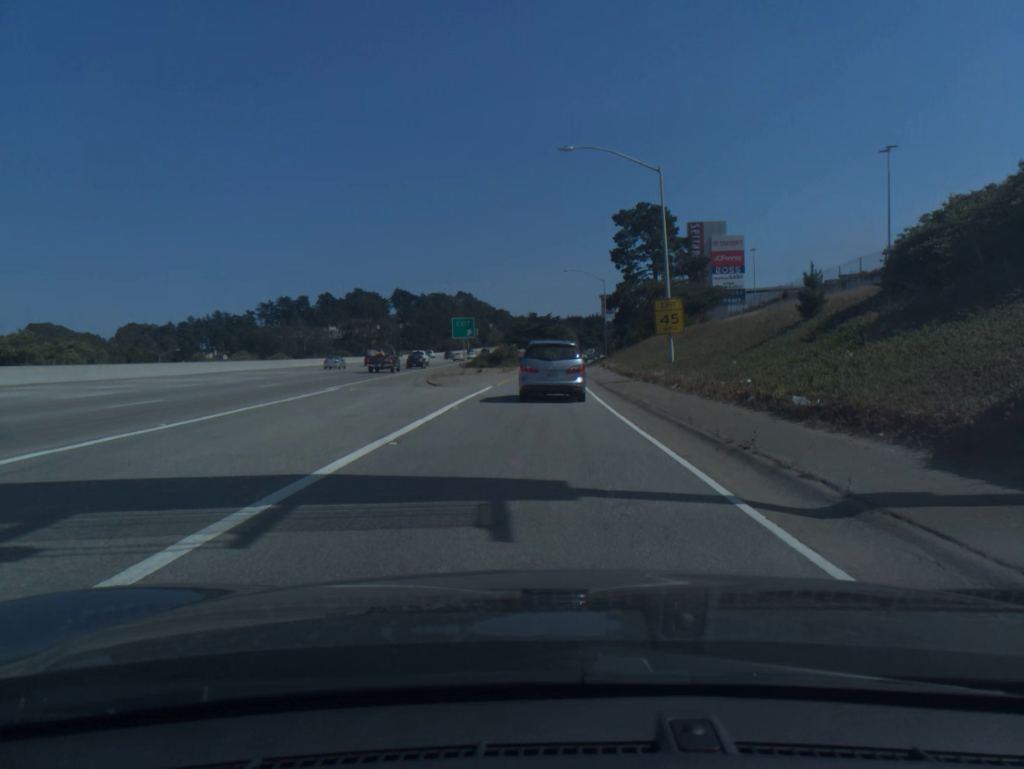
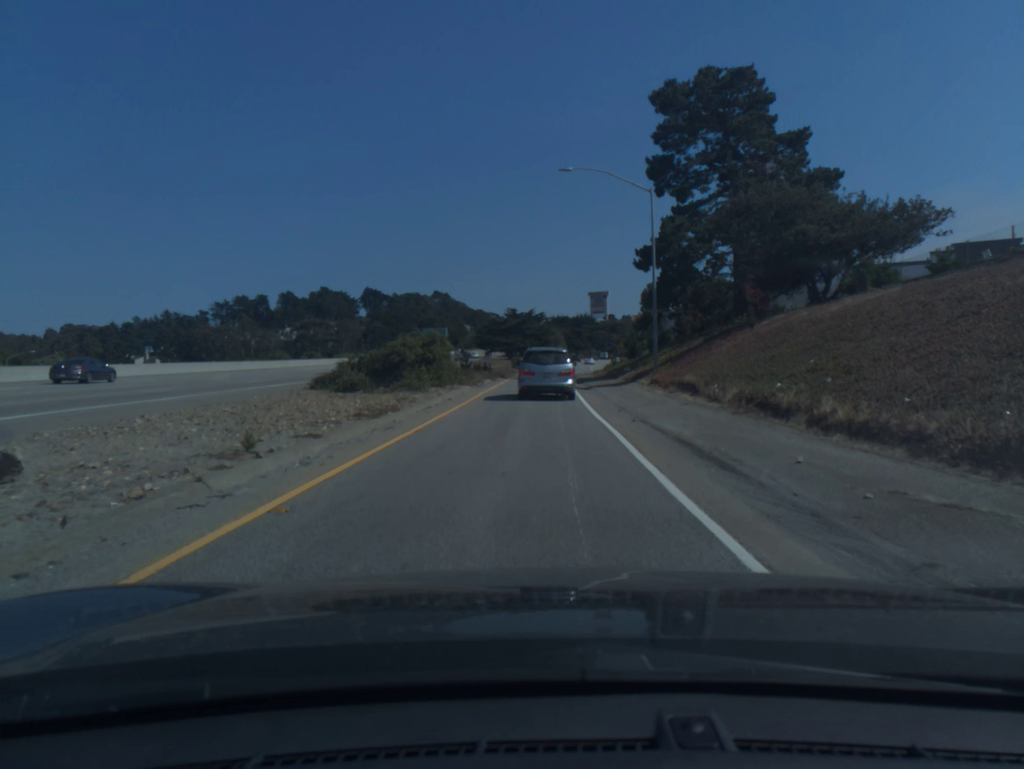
(+0.6, +46.0) m; +1°
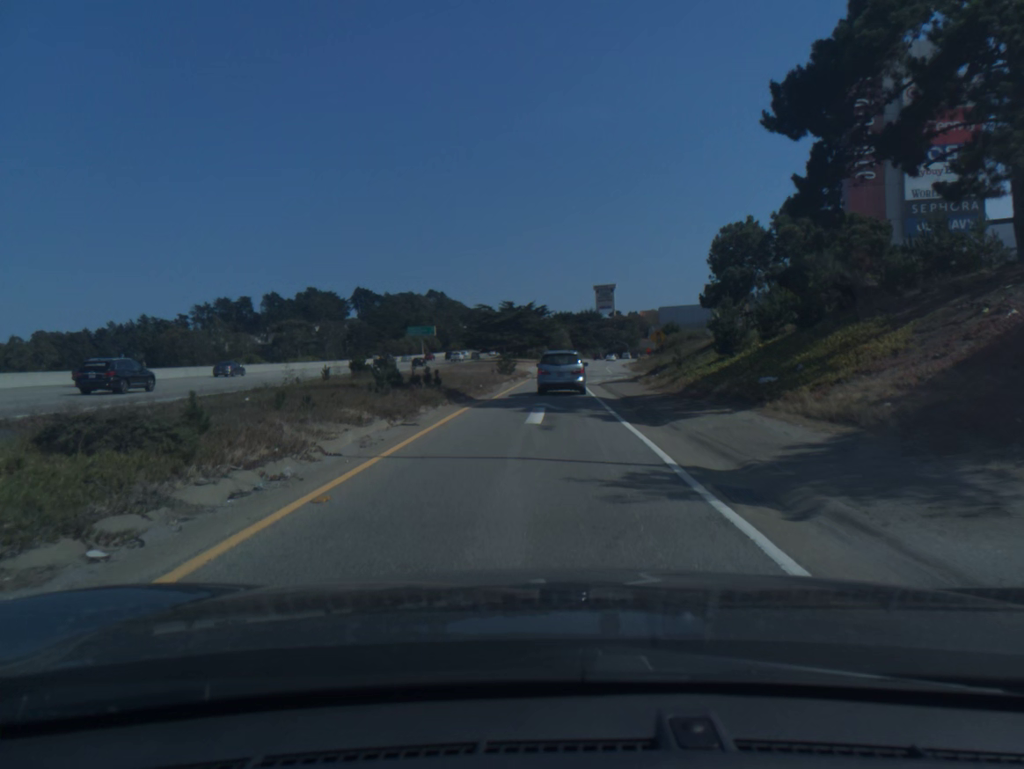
(-0.1, +28.5) m; 0°
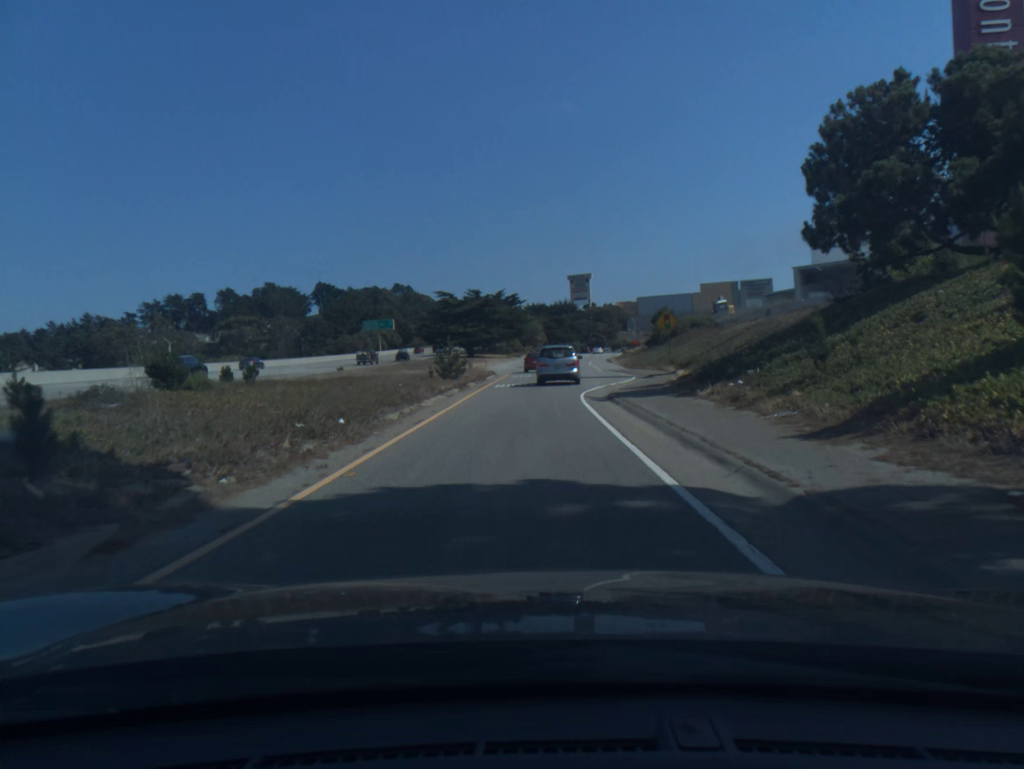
(+0.3, +19.7) m; +2°
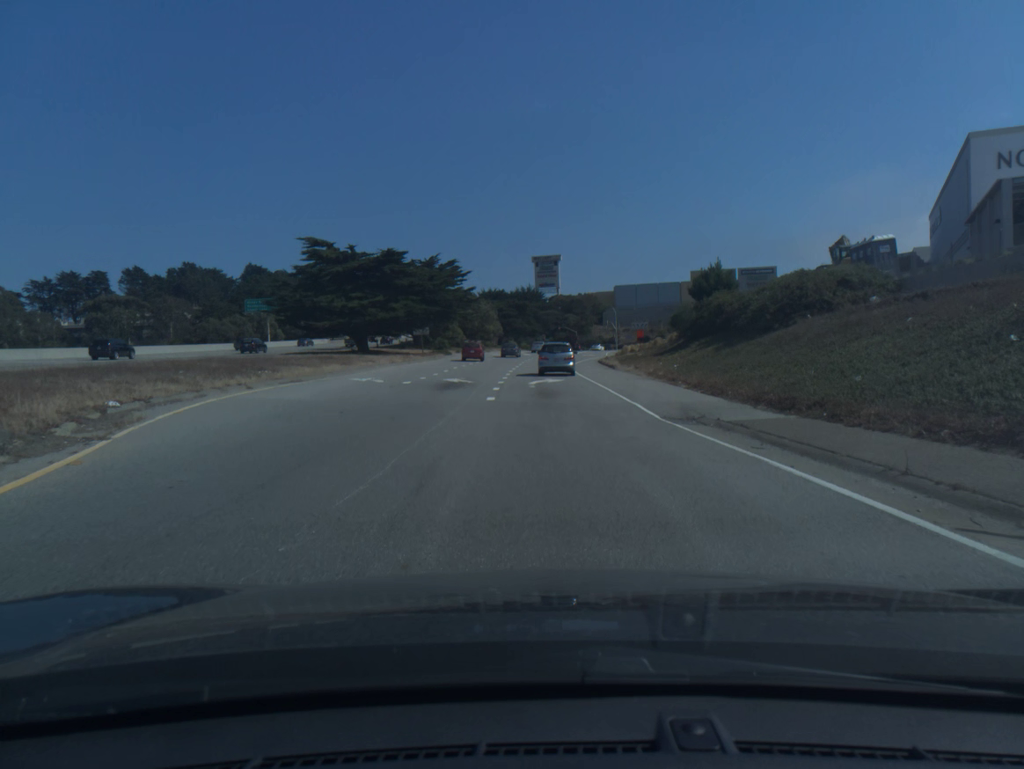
(+1.8, +50.7) m; +3°
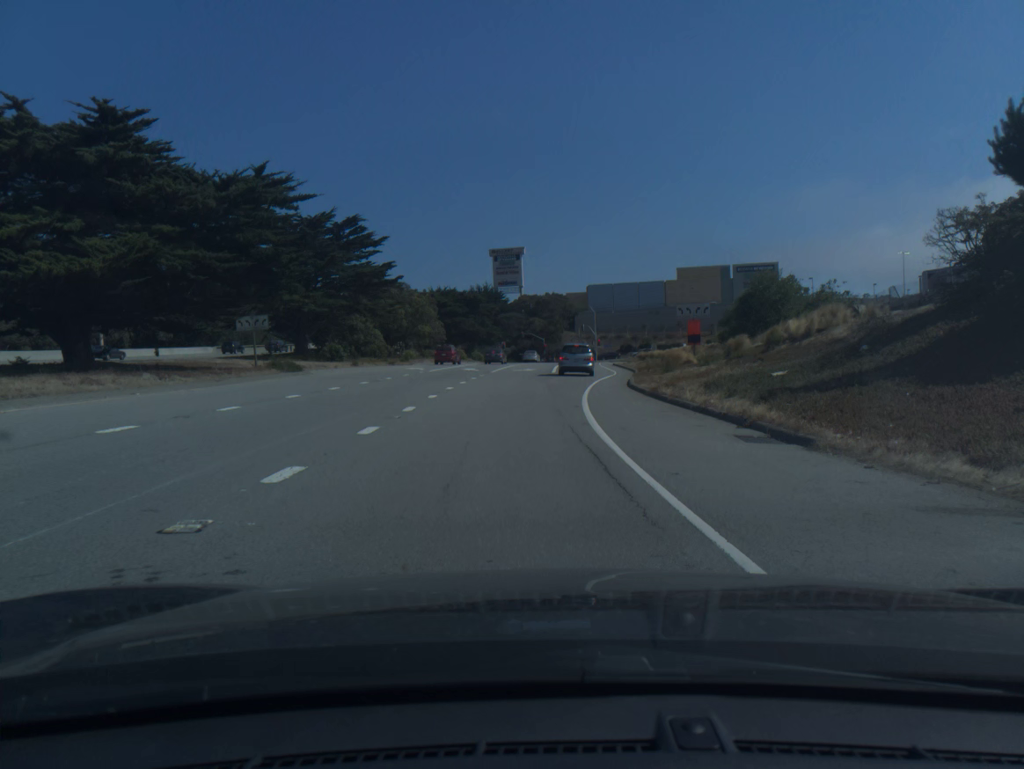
(+0.4, +40.5) m; +3°
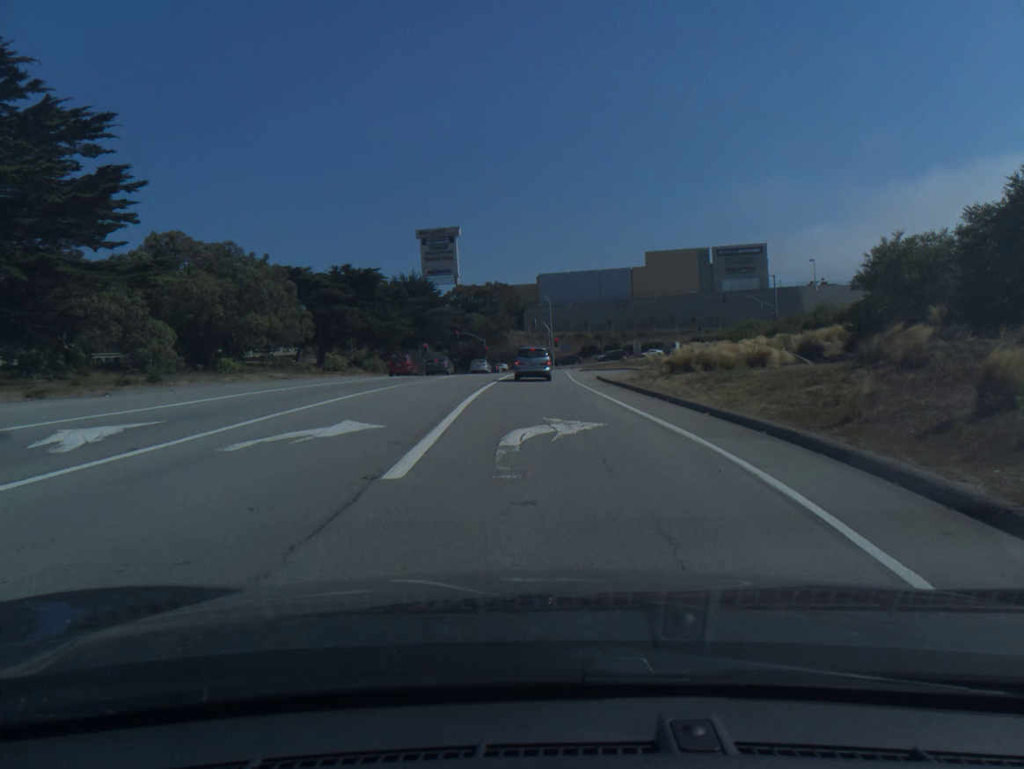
(+1.6, +38.6) m; +4°
